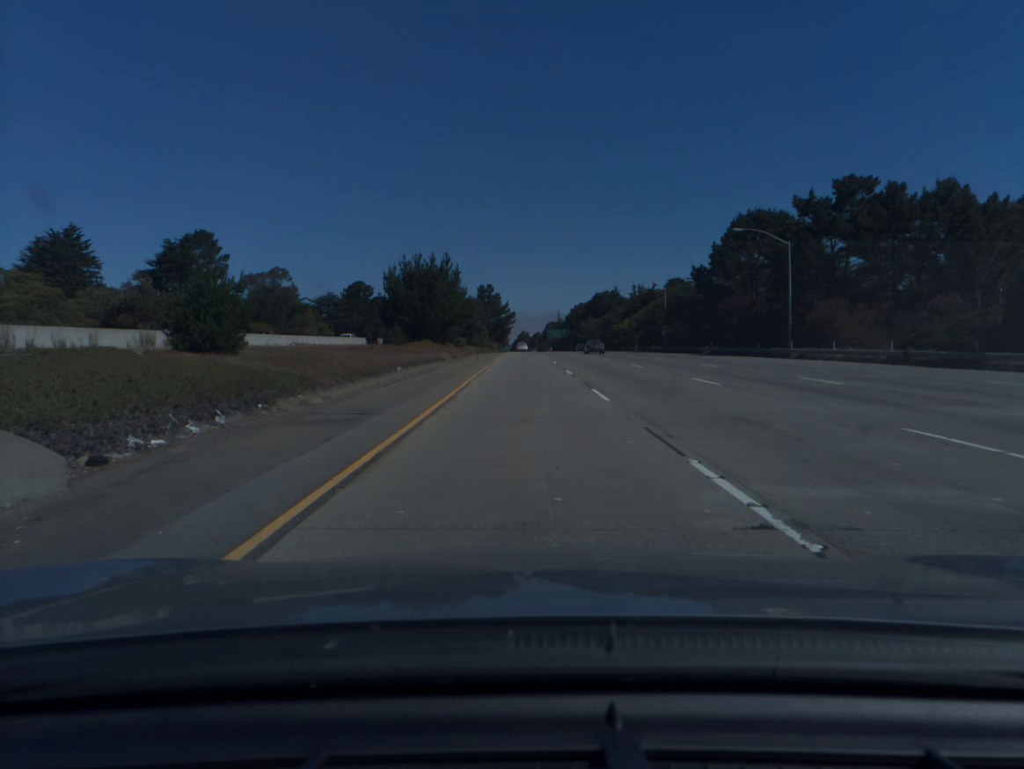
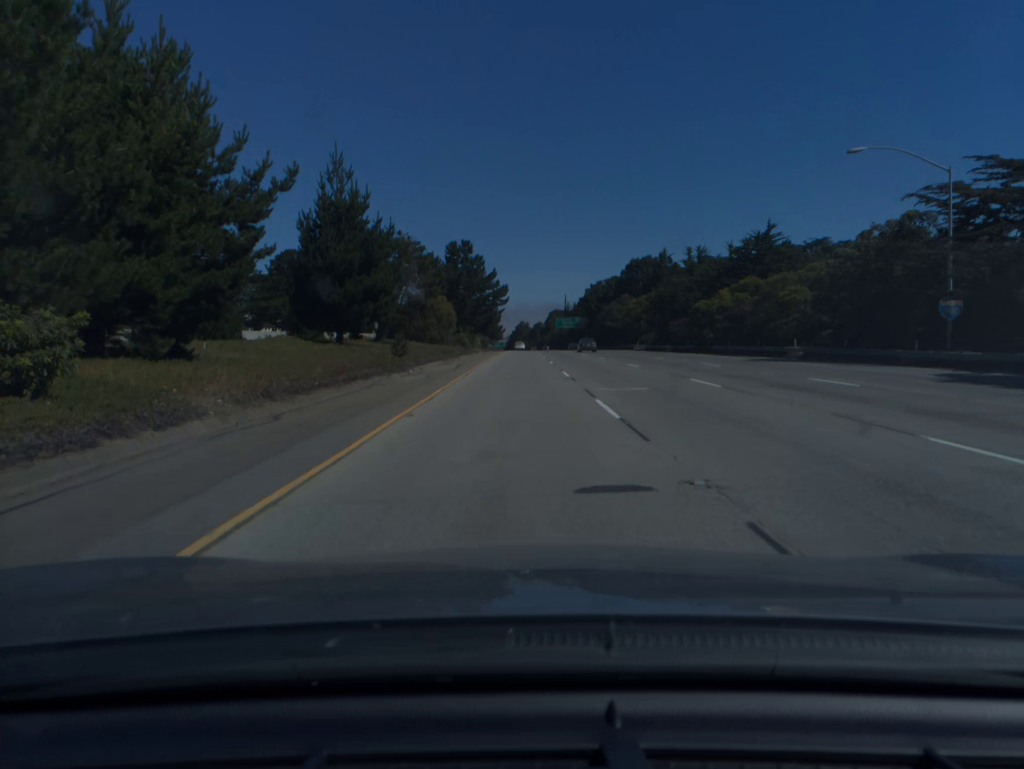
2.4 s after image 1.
(+0.3, +74.8) m; 0°
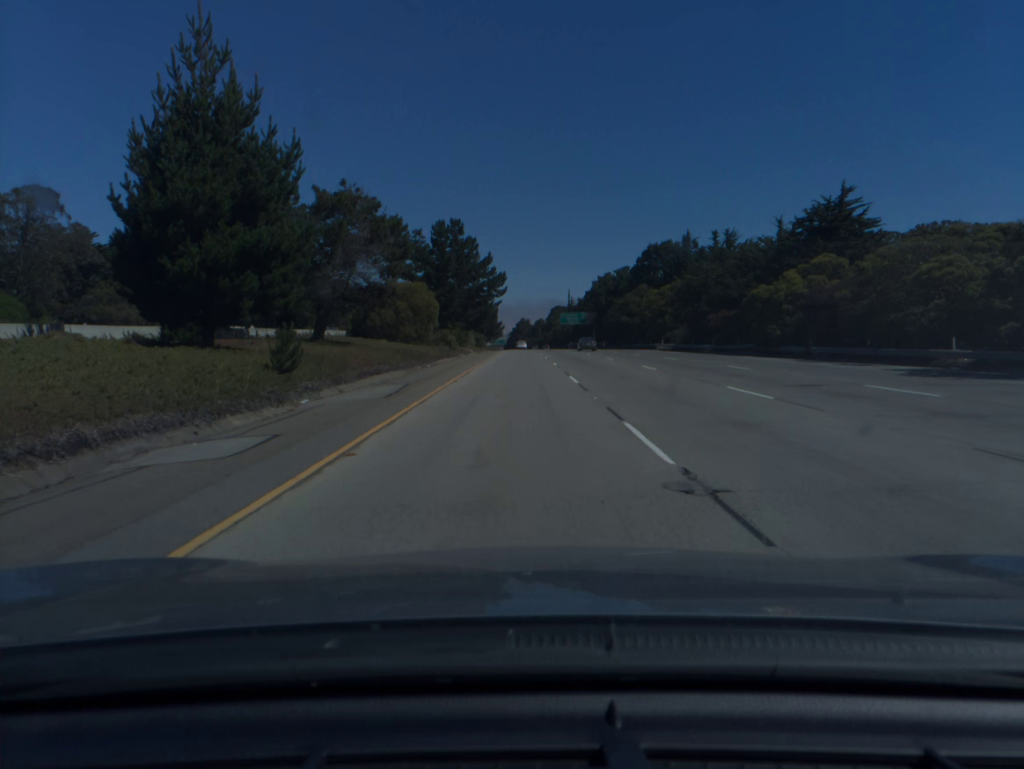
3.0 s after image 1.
(0.0, +19.0) m; 0°
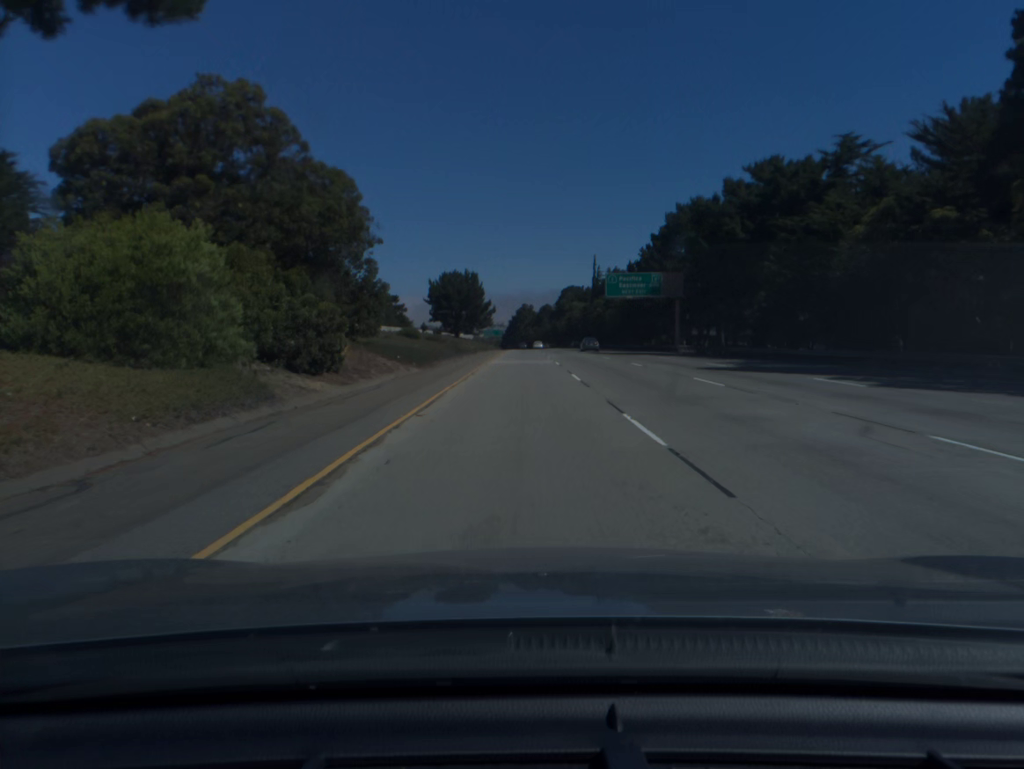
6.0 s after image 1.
(-0.3, +97.6) m; 0°
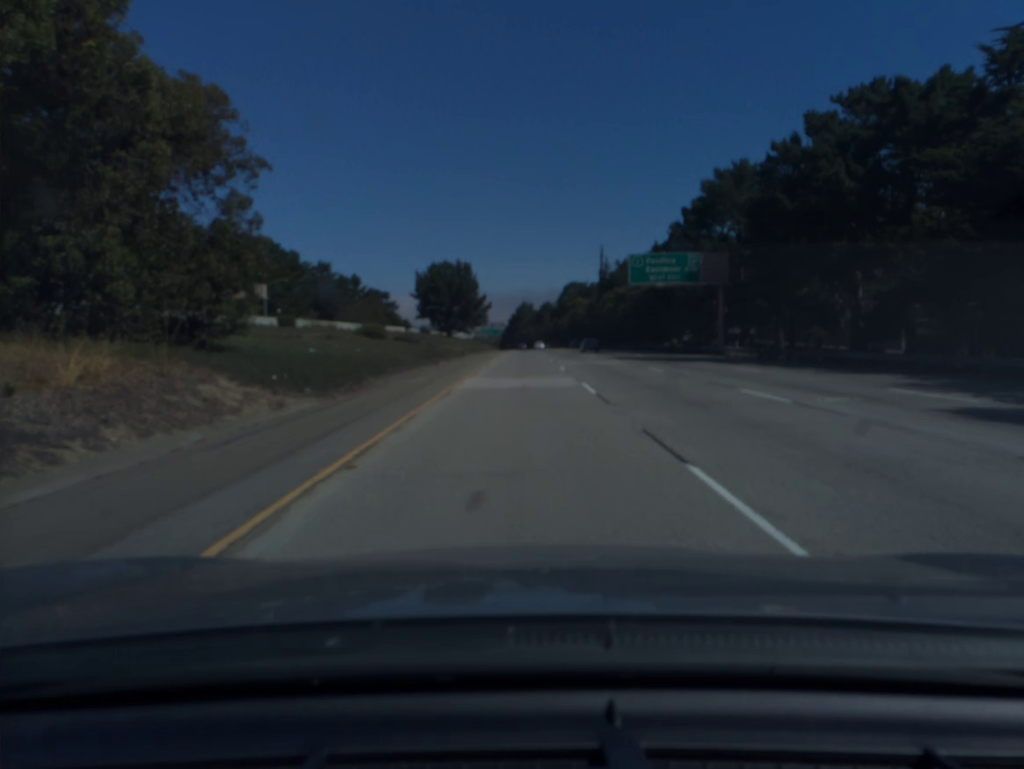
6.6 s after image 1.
(0.0, +20.1) m; 0°
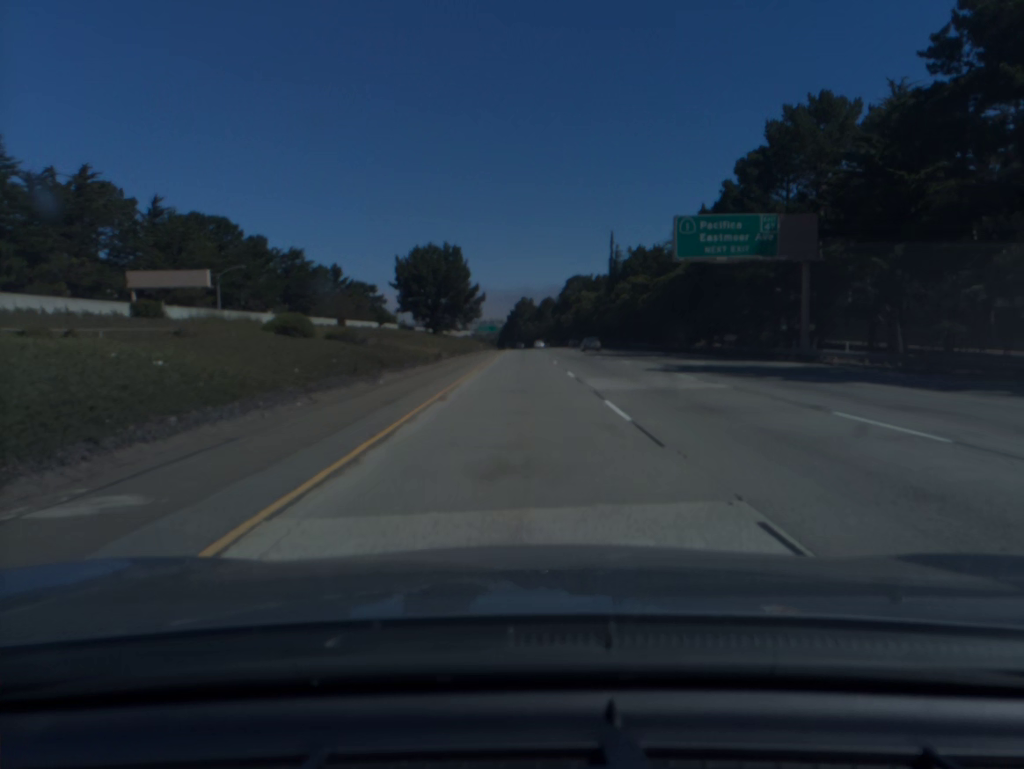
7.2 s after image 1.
(0.0, +20.3) m; 0°
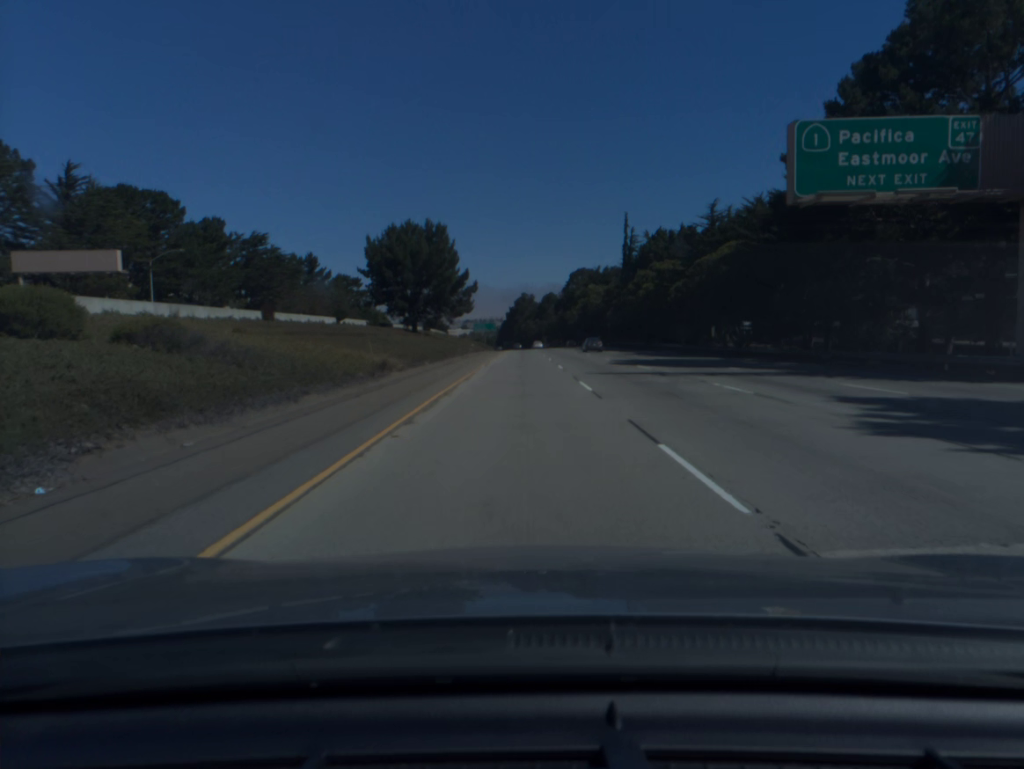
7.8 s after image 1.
(0.0, +20.6) m; 0°
